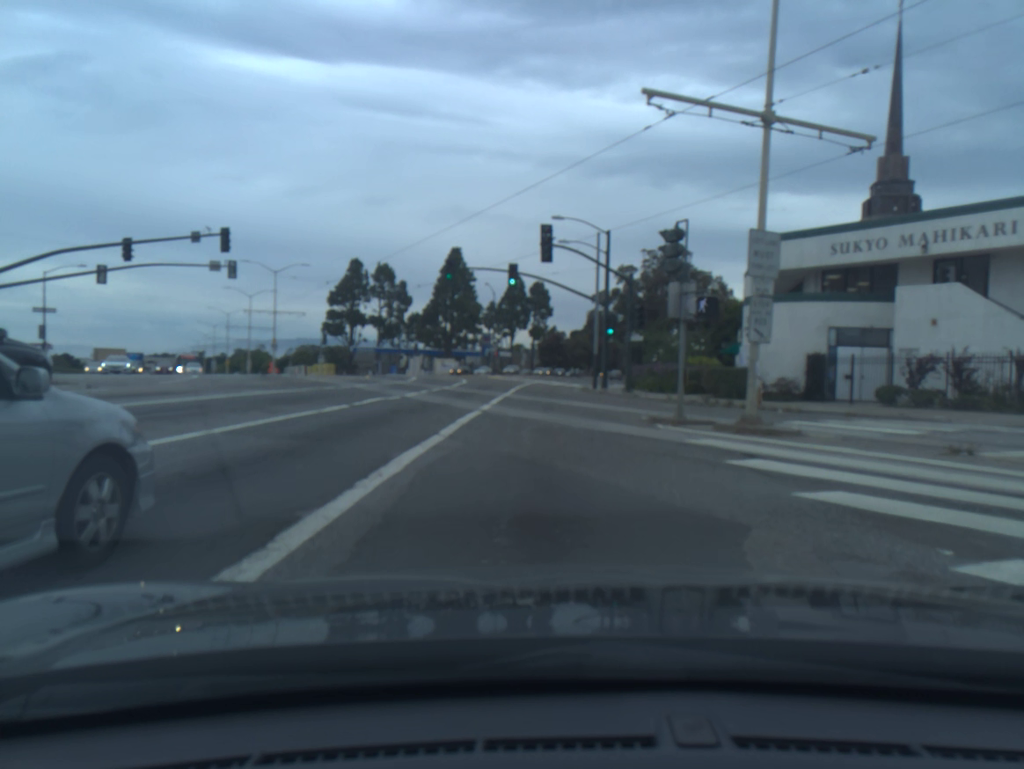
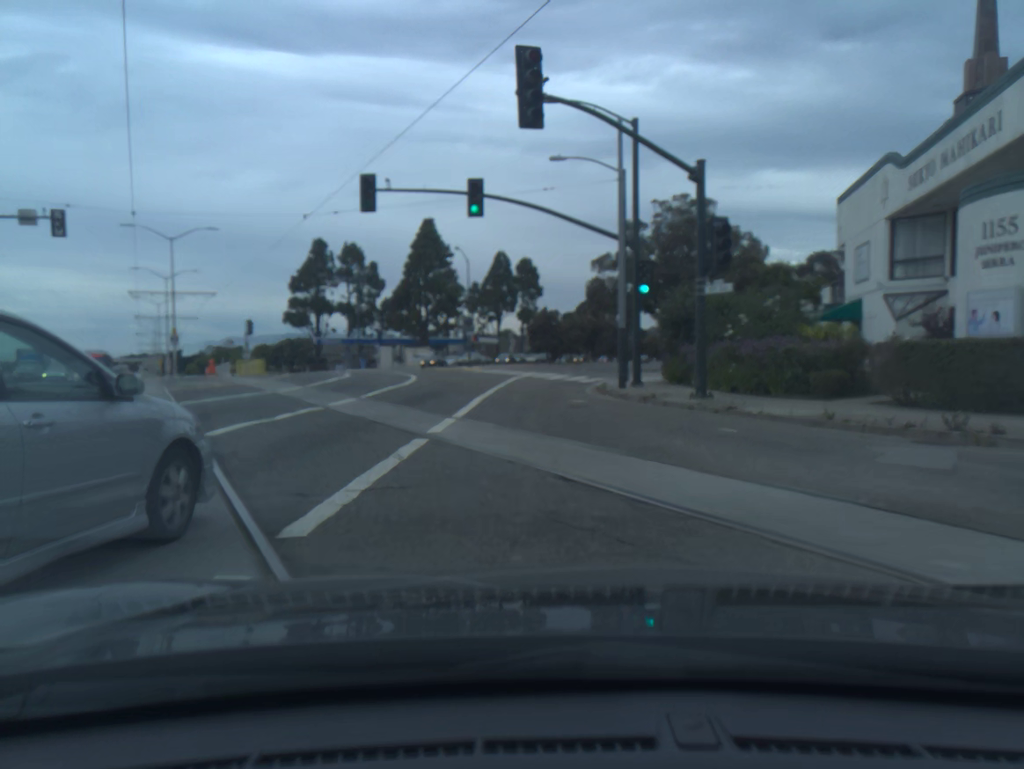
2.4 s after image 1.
(-0.2, +18.4) m; 0°
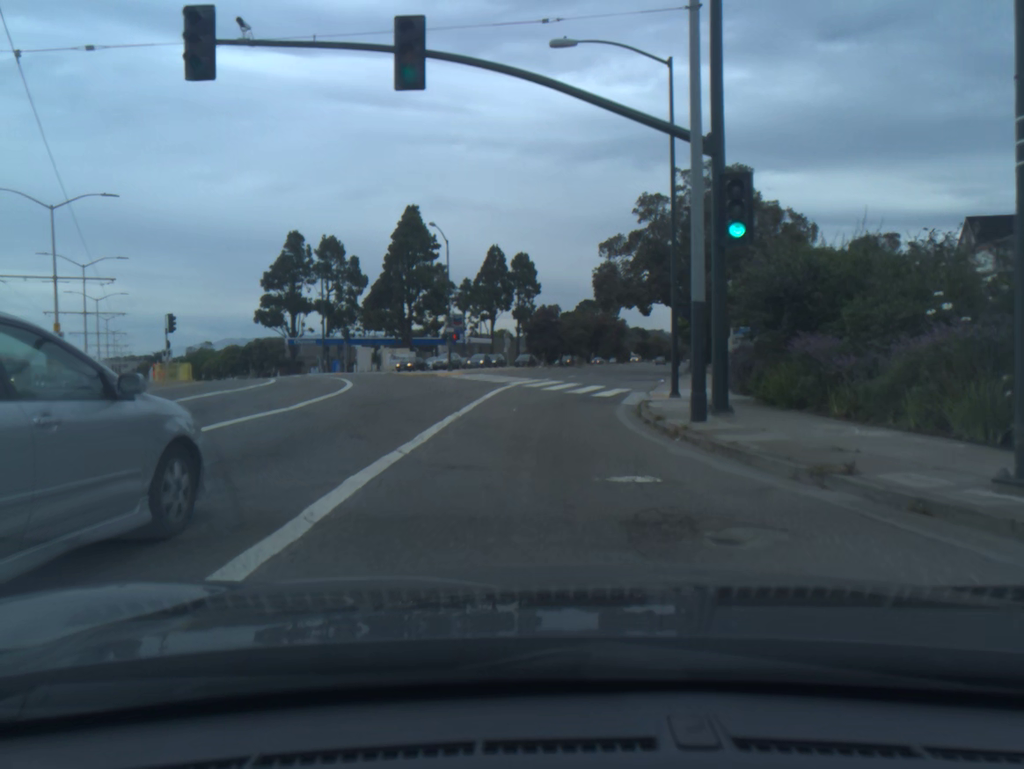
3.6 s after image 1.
(0.0, +12.8) m; 0°
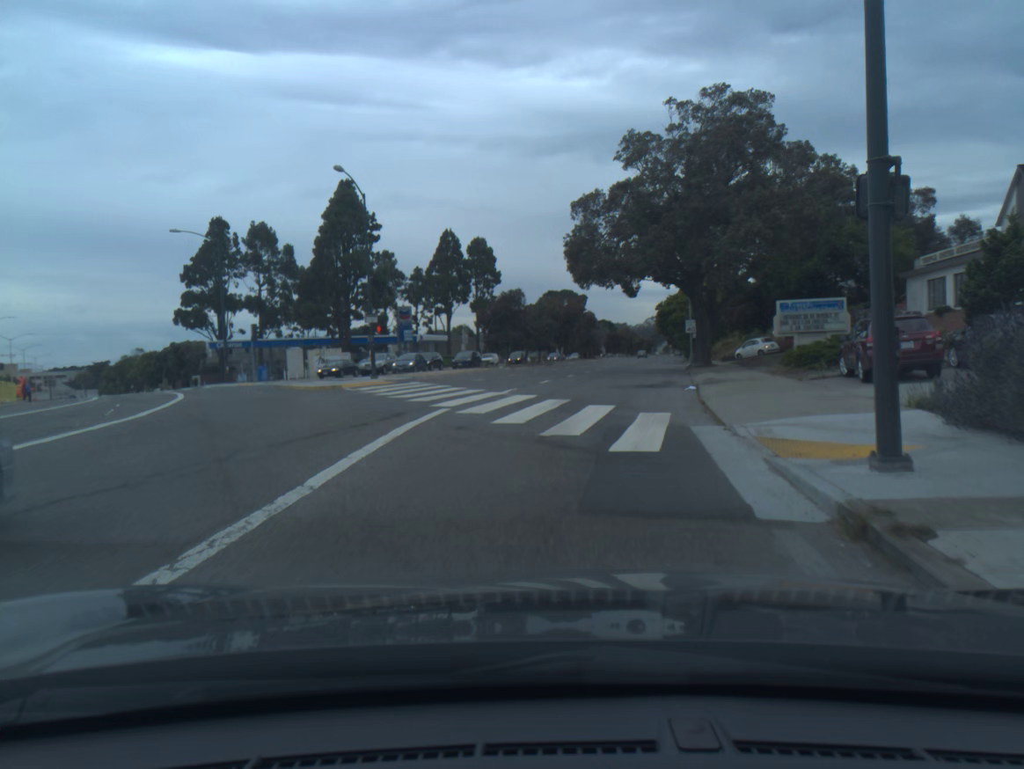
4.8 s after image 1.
(+0.3, +14.6) m; +3°
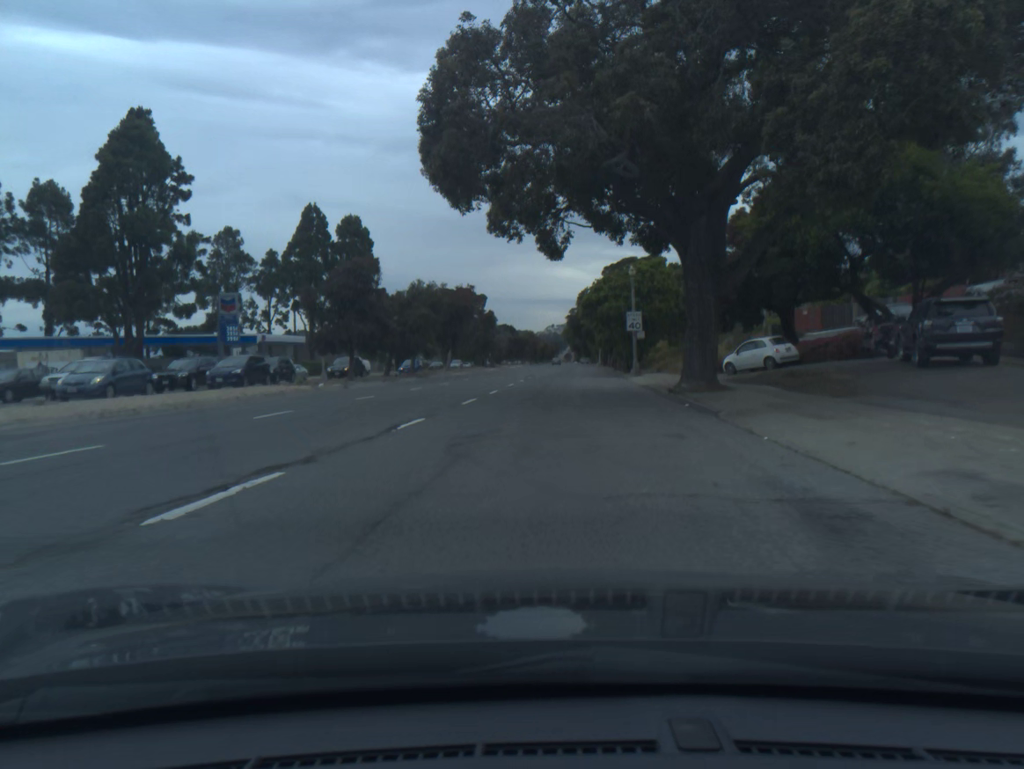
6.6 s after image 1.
(+1.8, +25.1) m; +7°
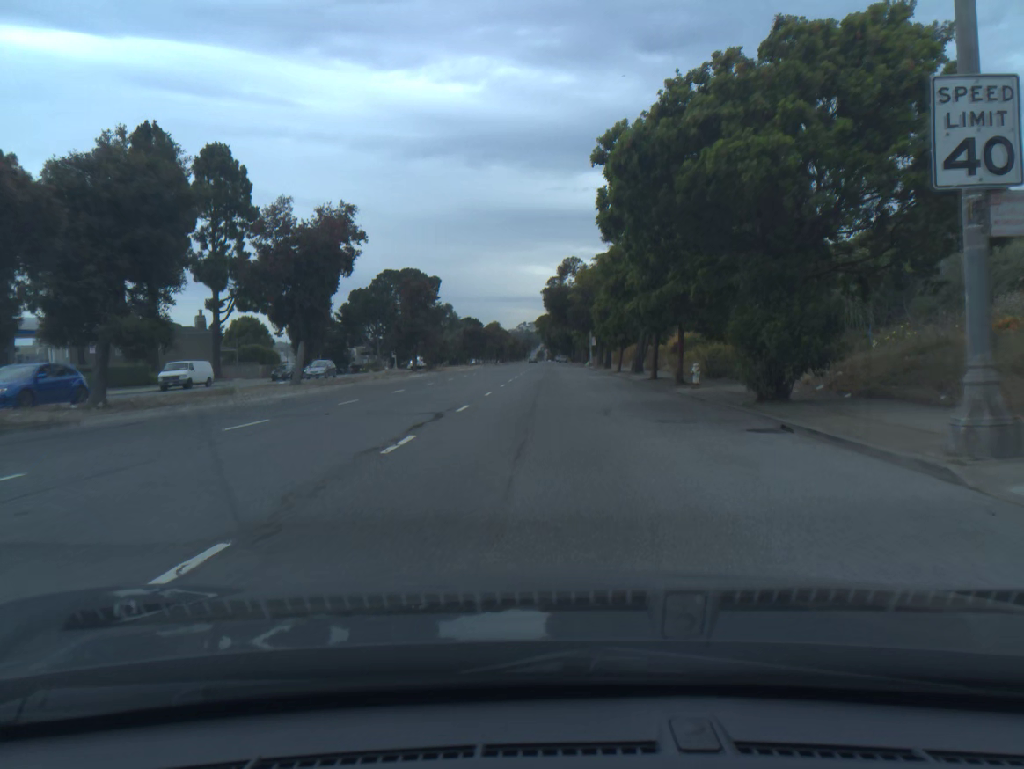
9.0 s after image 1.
(+0.8, +39.0) m; +2°
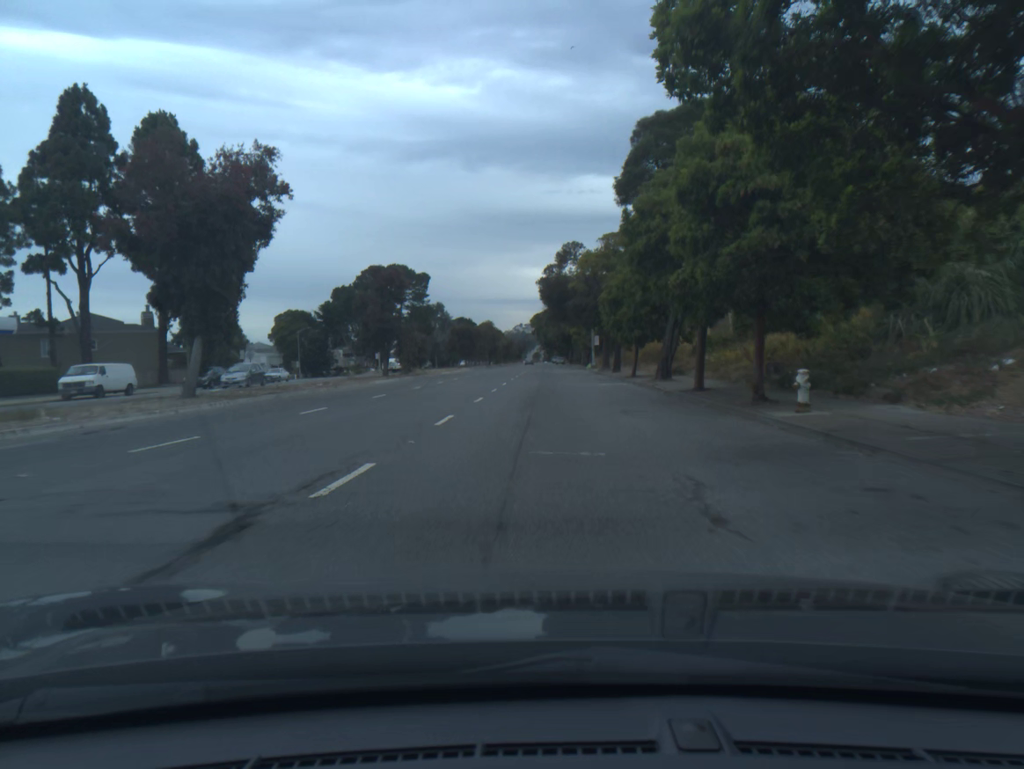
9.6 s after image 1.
(0.0, +10.5) m; 0°
